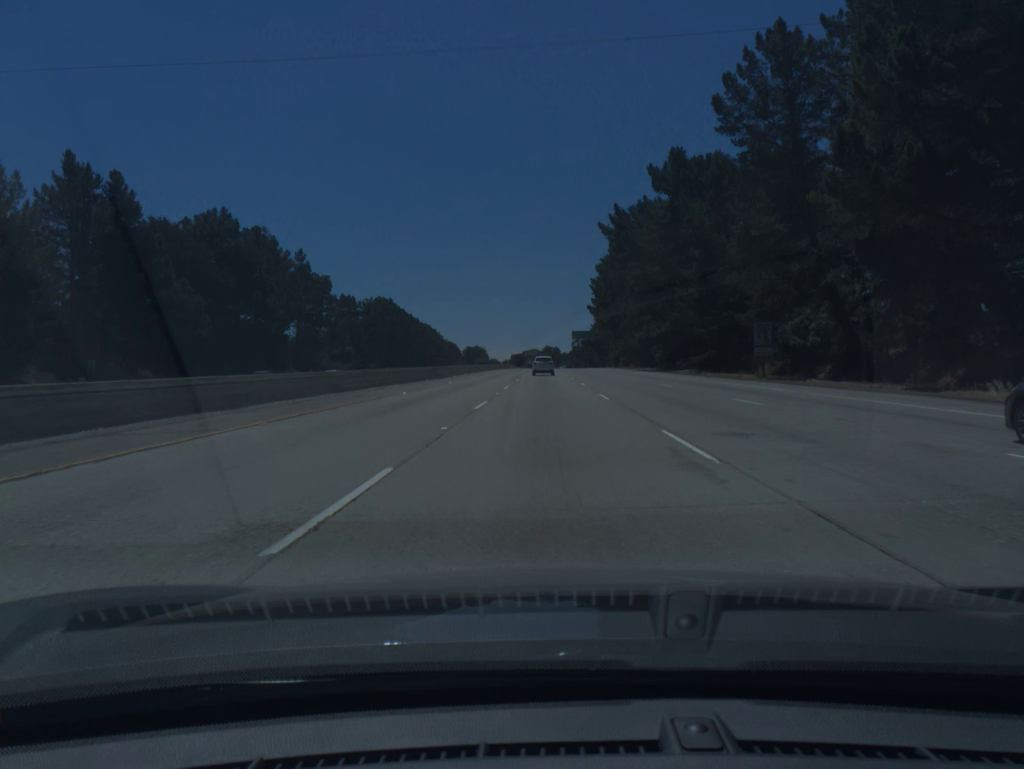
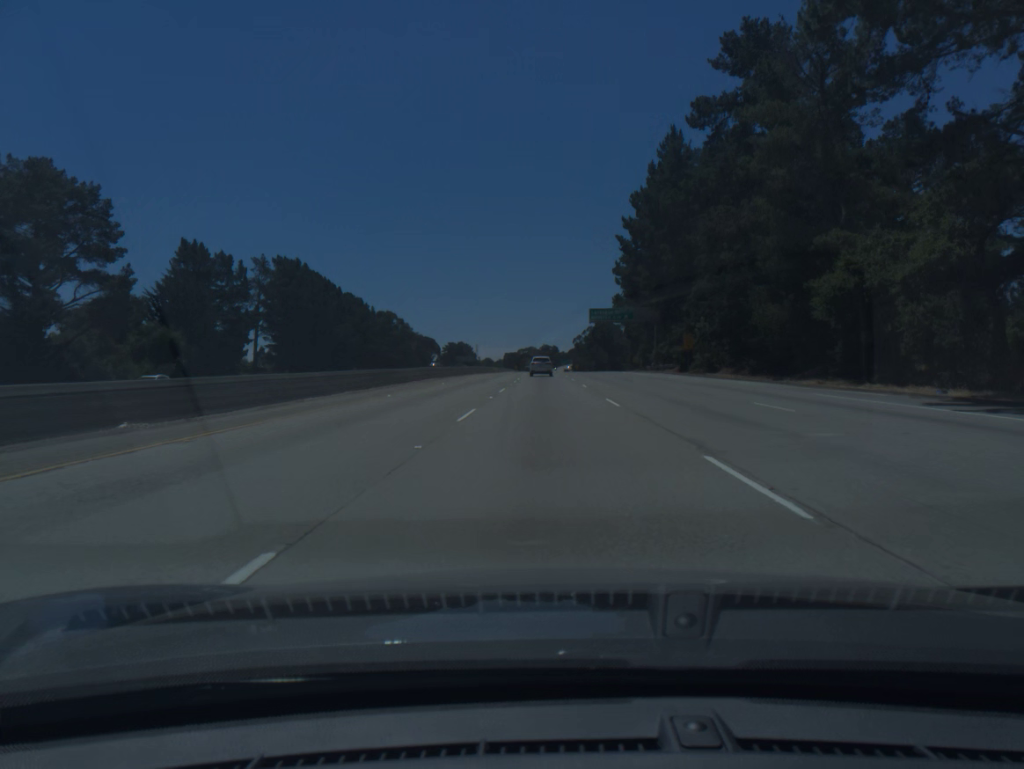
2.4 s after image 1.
(+0.2, +76.2) m; 0°
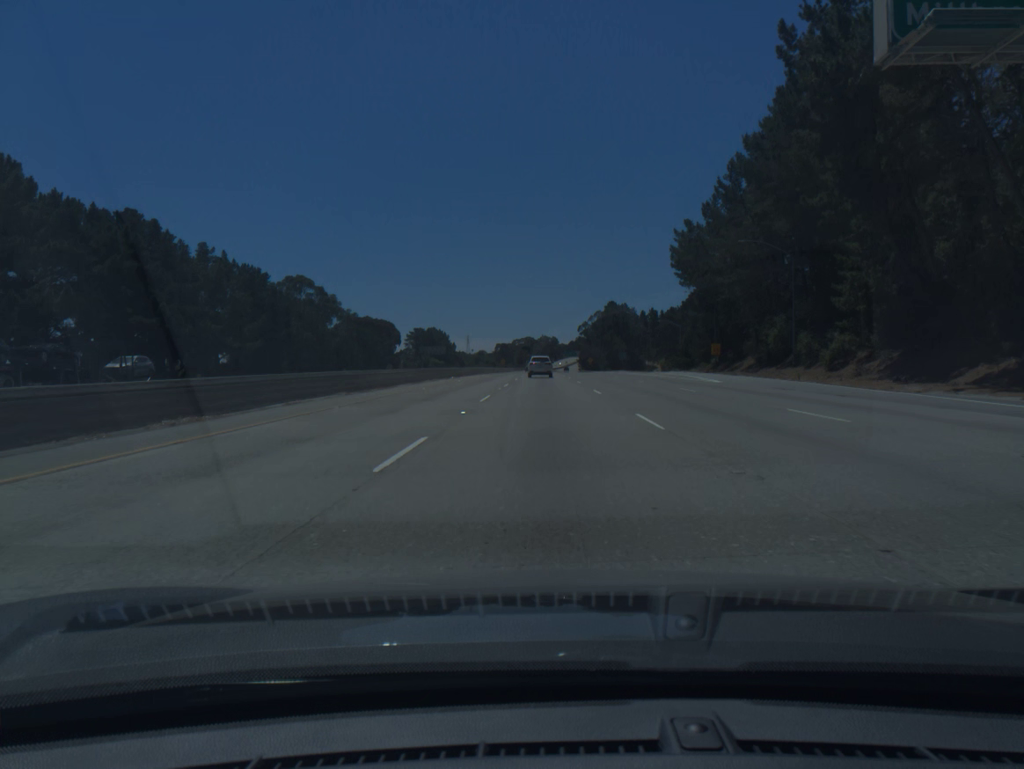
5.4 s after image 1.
(+0.1, +94.7) m; 0°
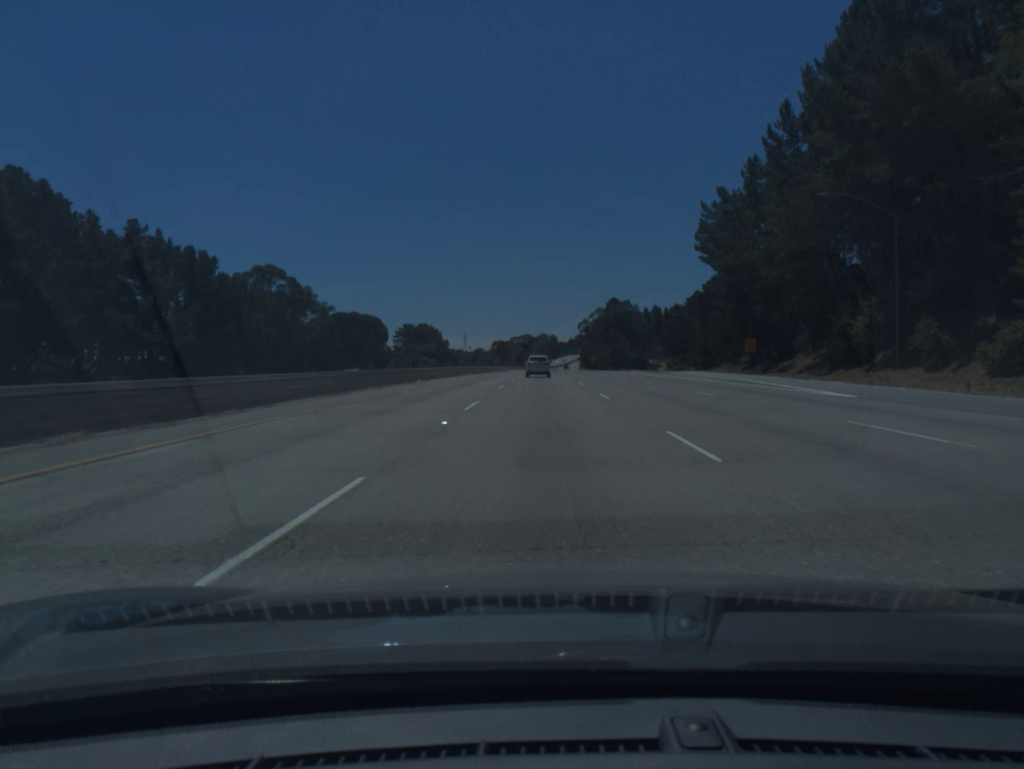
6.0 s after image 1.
(0.0, +18.7) m; 0°
